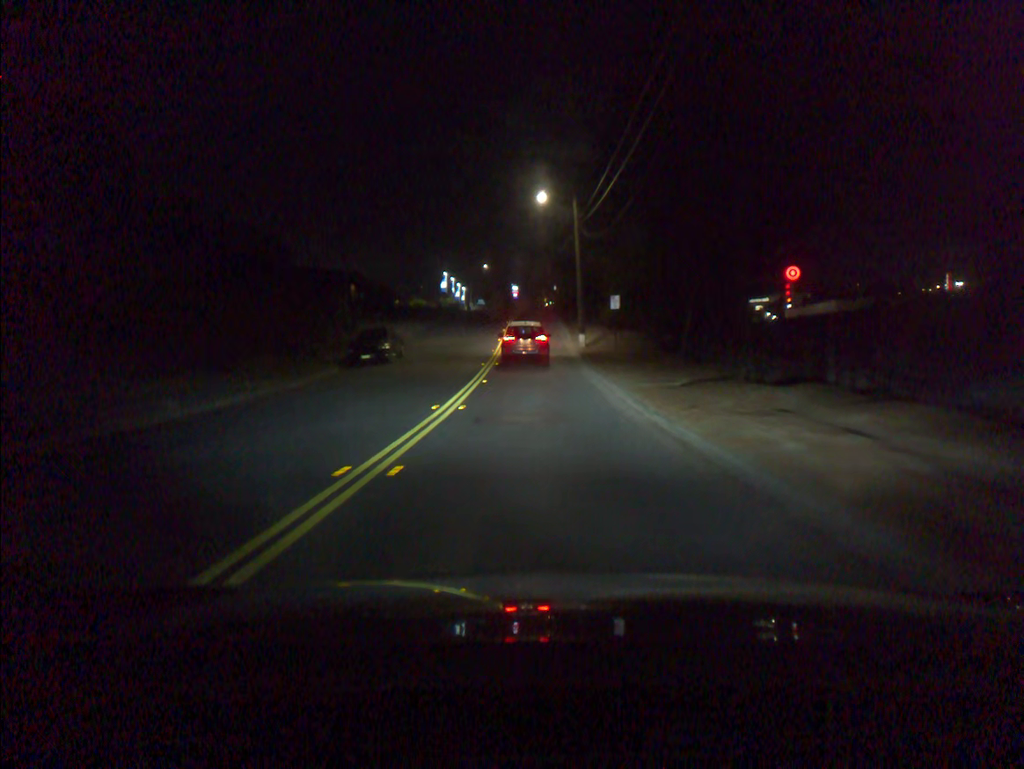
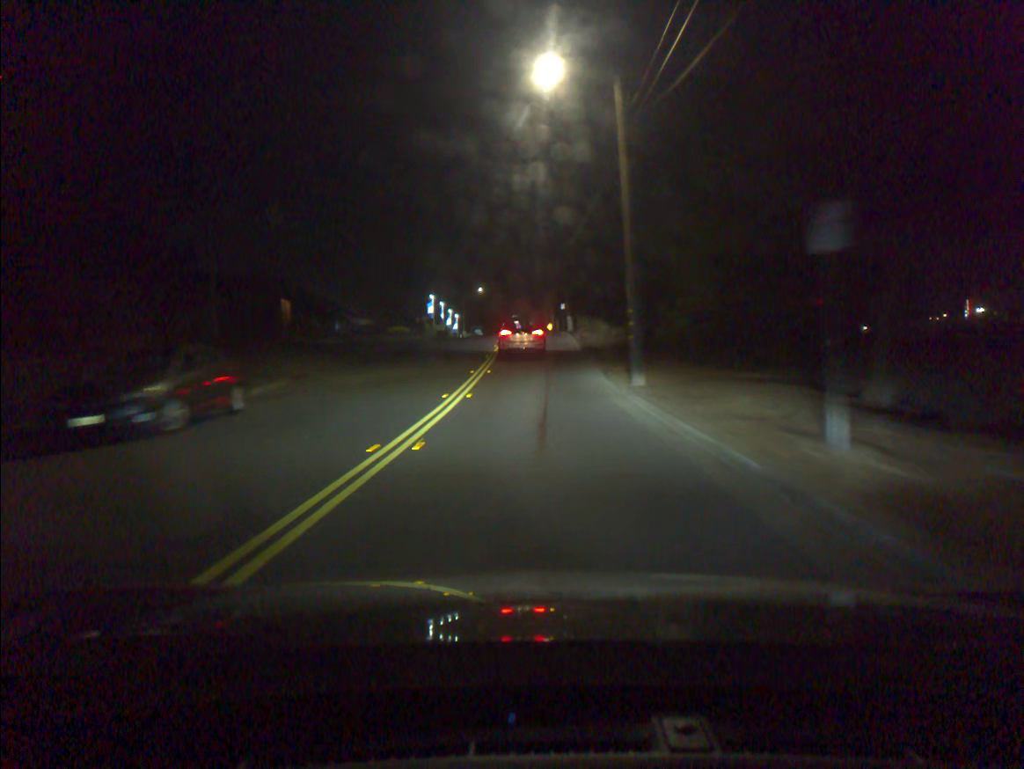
(0.0, +19.9) m; 0°
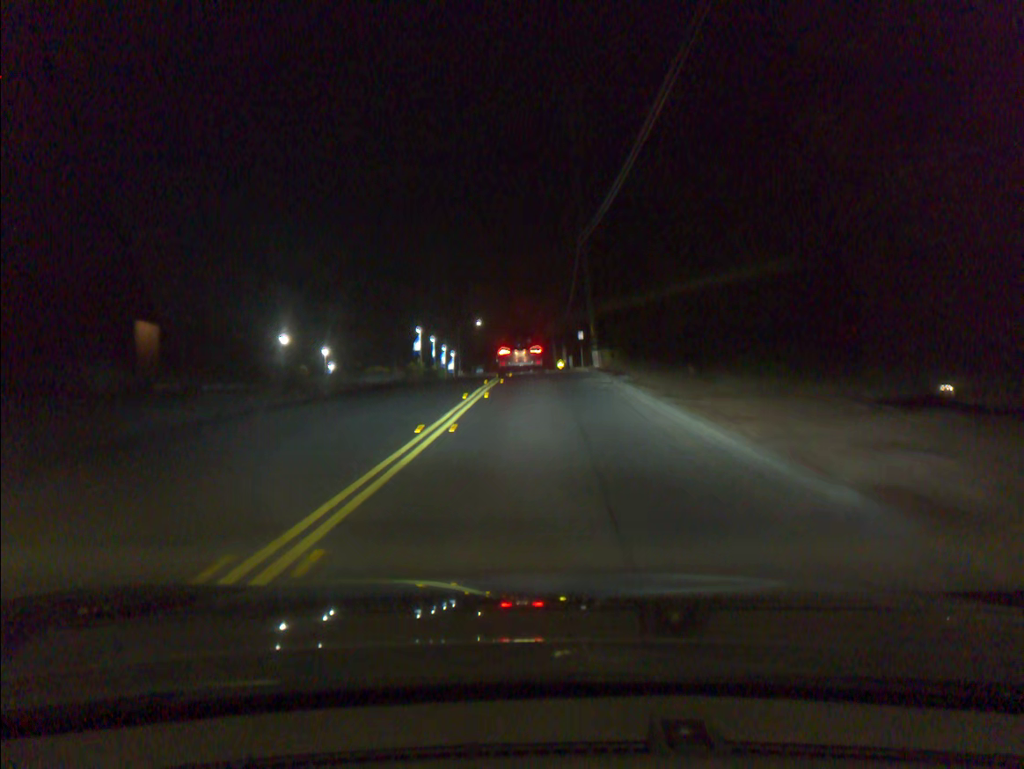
(0.0, +19.2) m; 0°
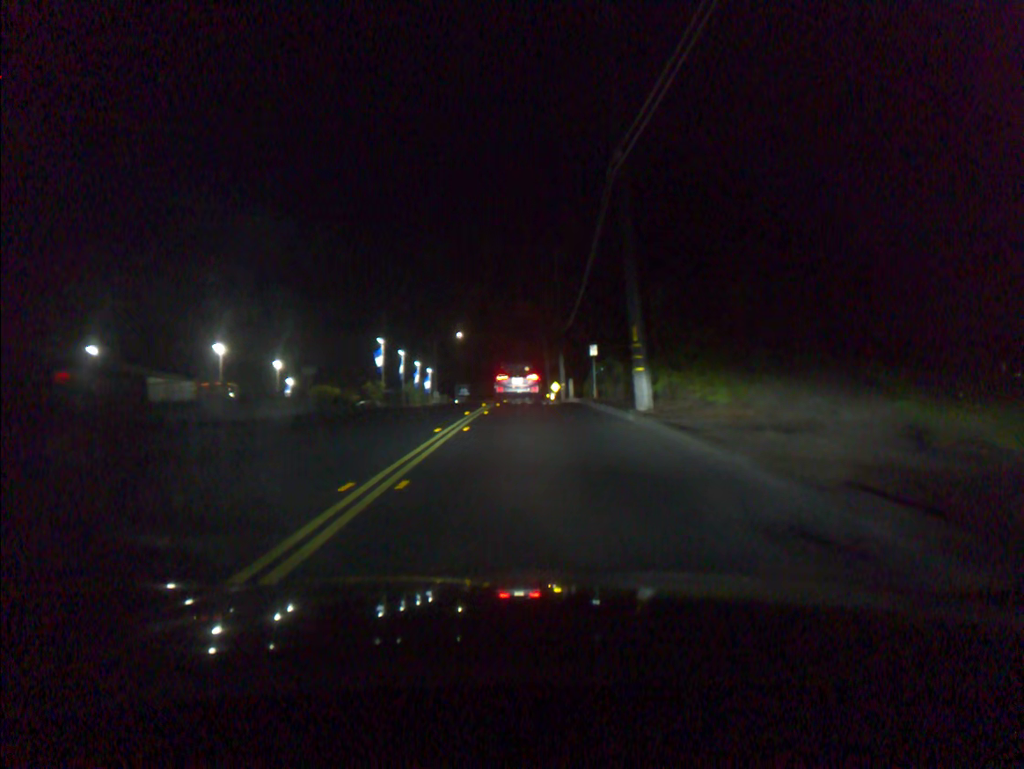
(+0.1, +18.2) m; +1°
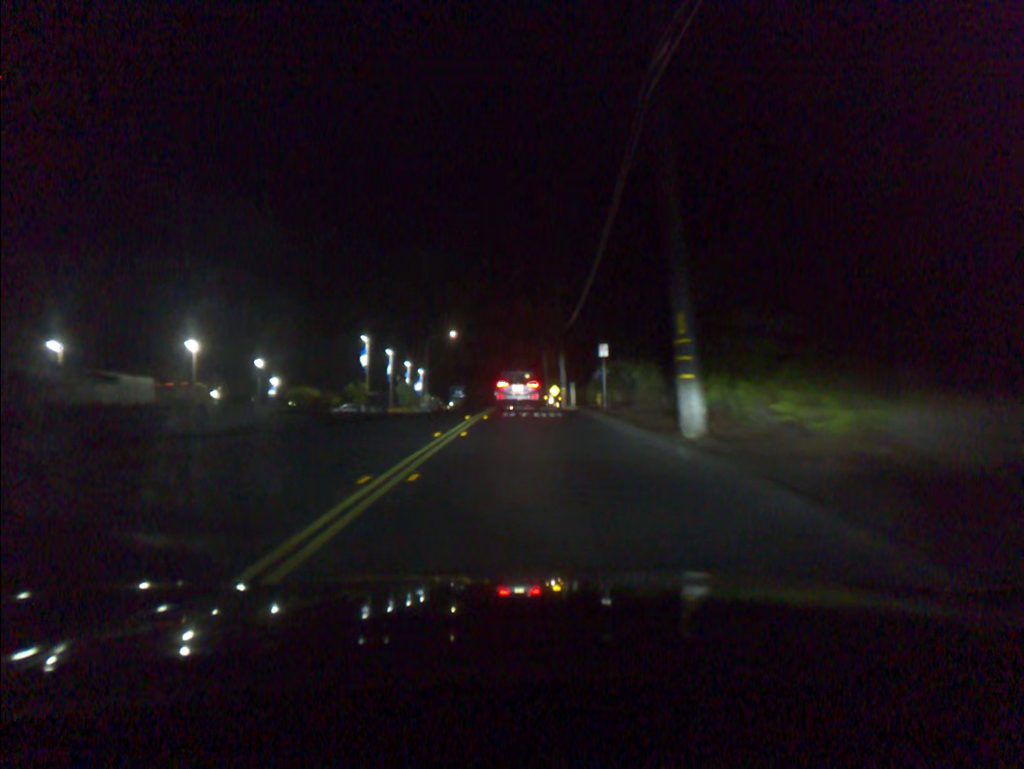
(0.0, +6.1) m; 0°
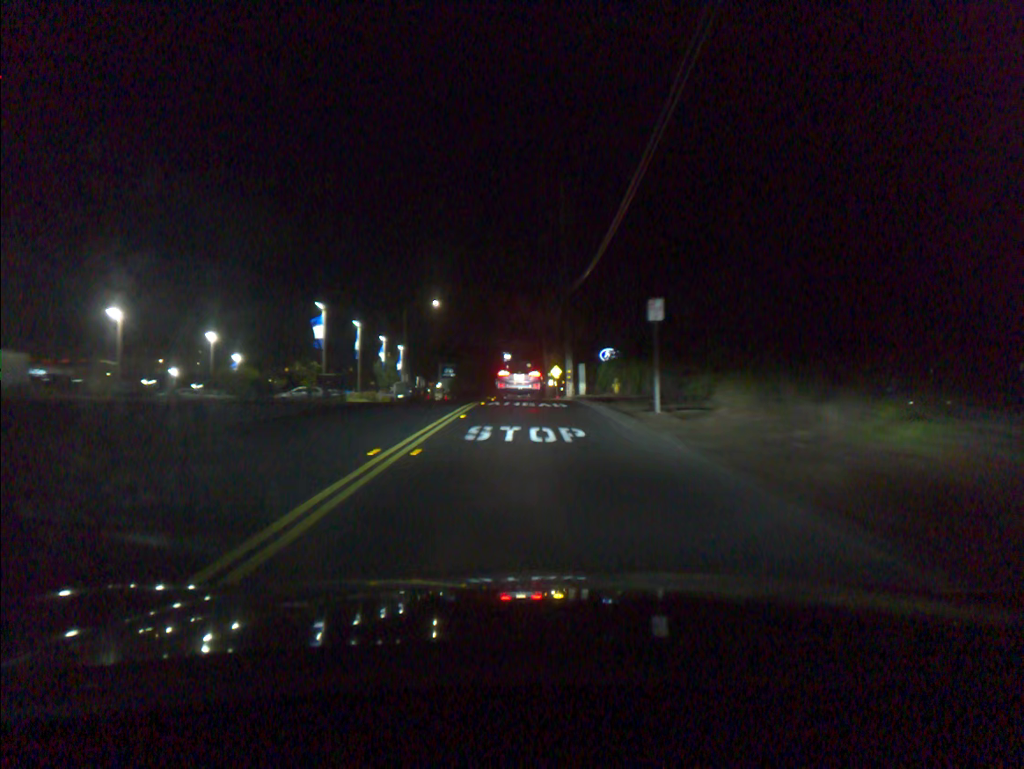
(+0.1, +12.9) m; +1°
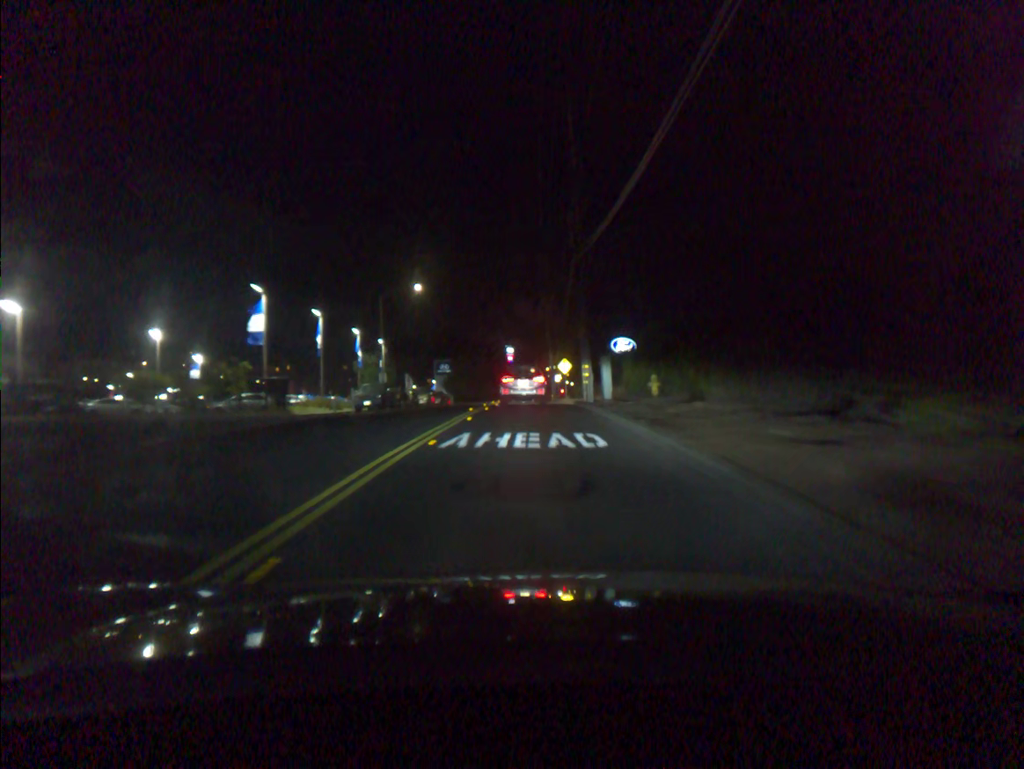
(0.0, +12.7) m; 0°
